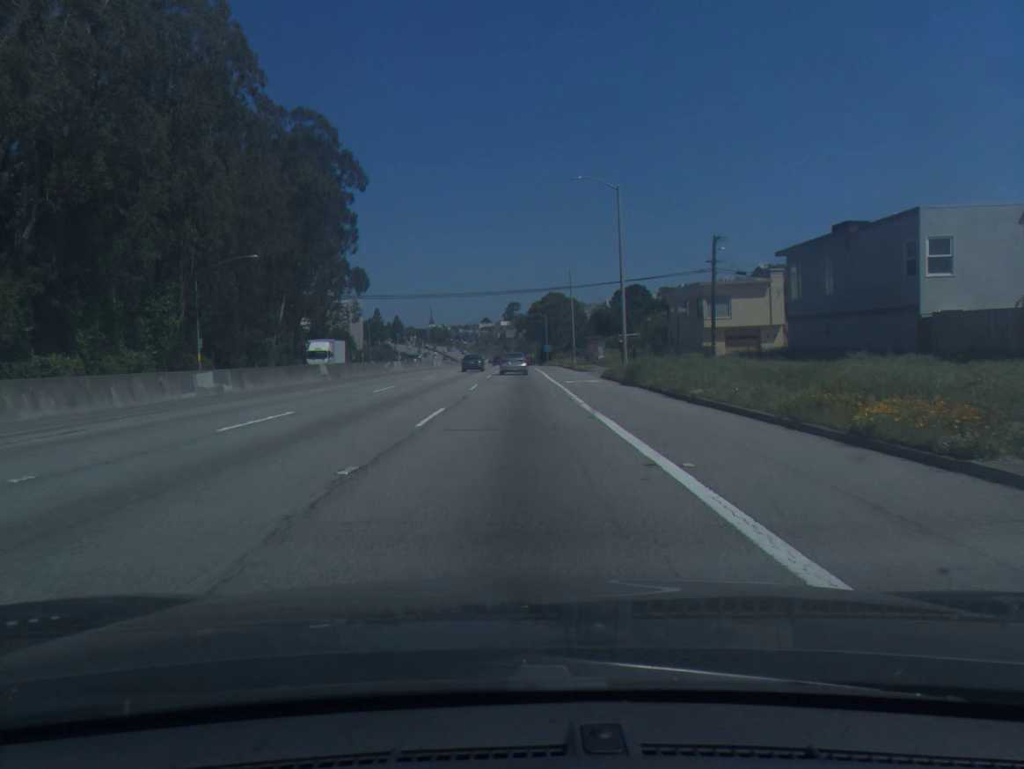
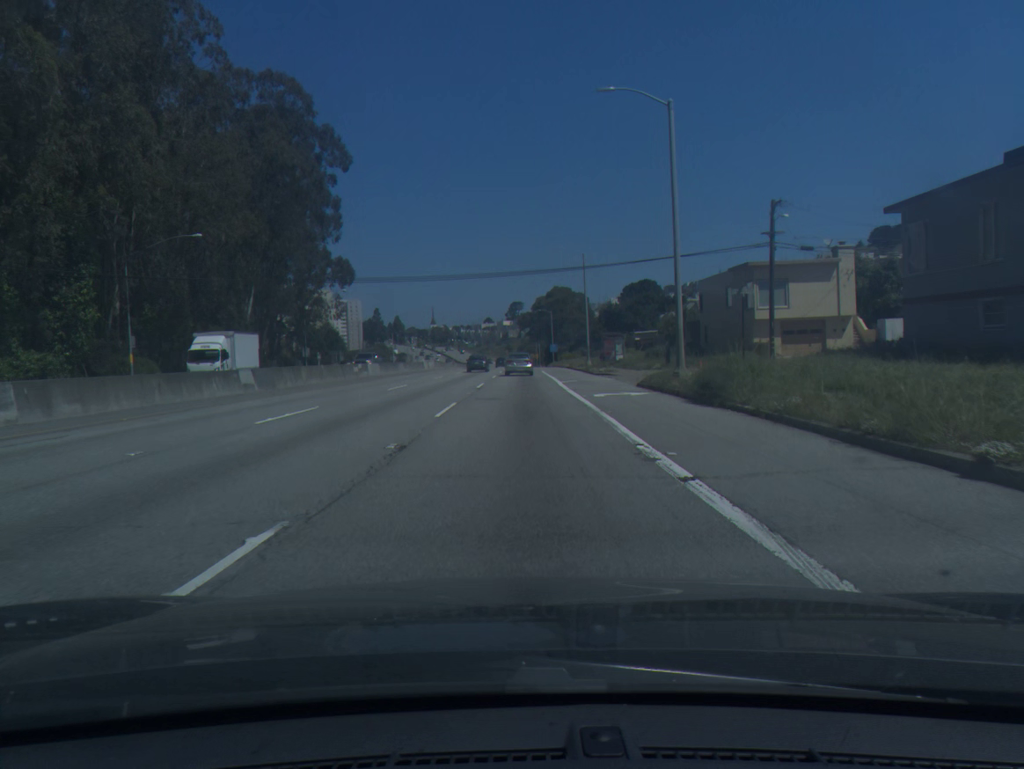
(0.0, +12.6) m; 0°
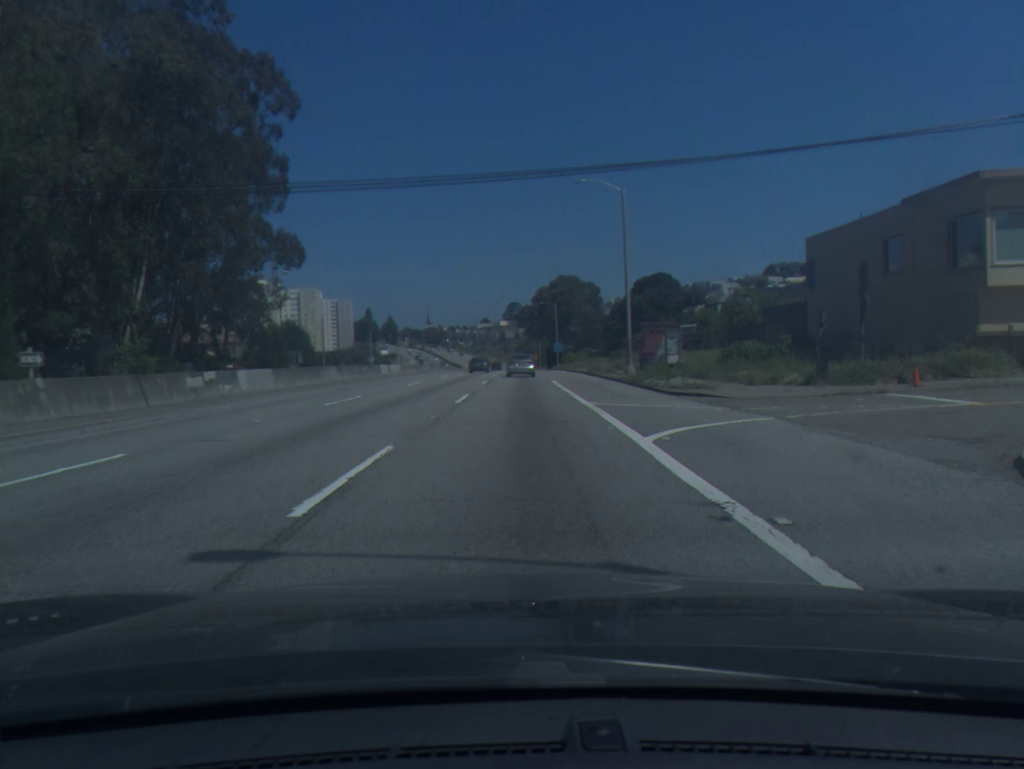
(0.0, +24.6) m; 0°
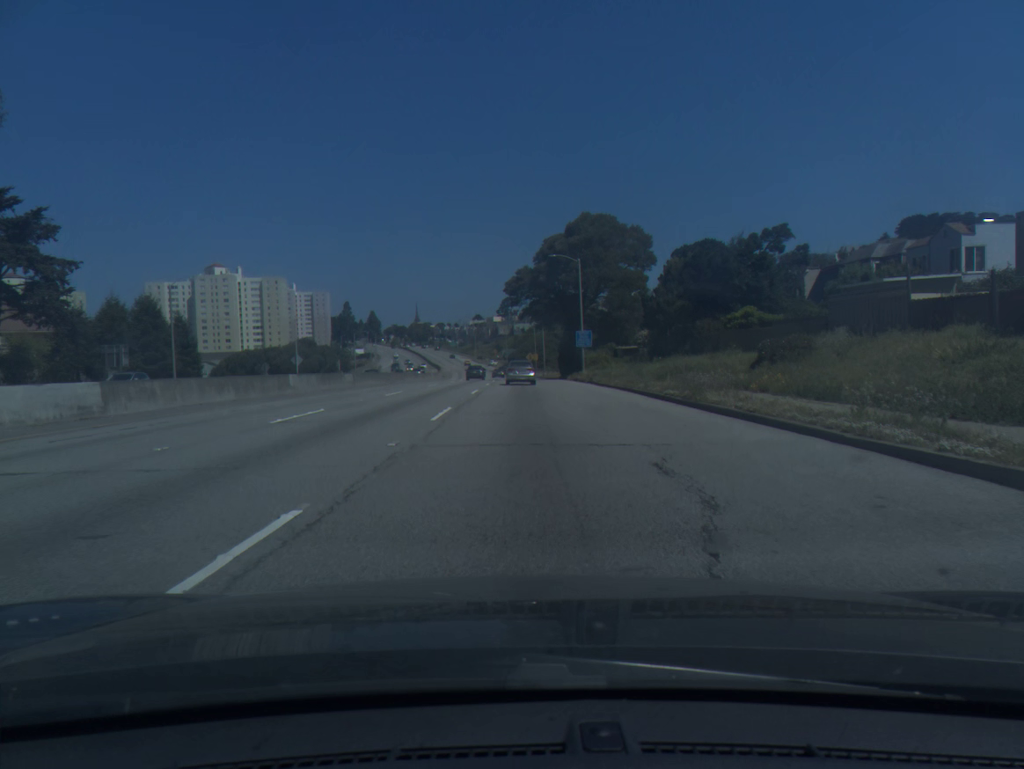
(0.0, +48.4) m; 0°
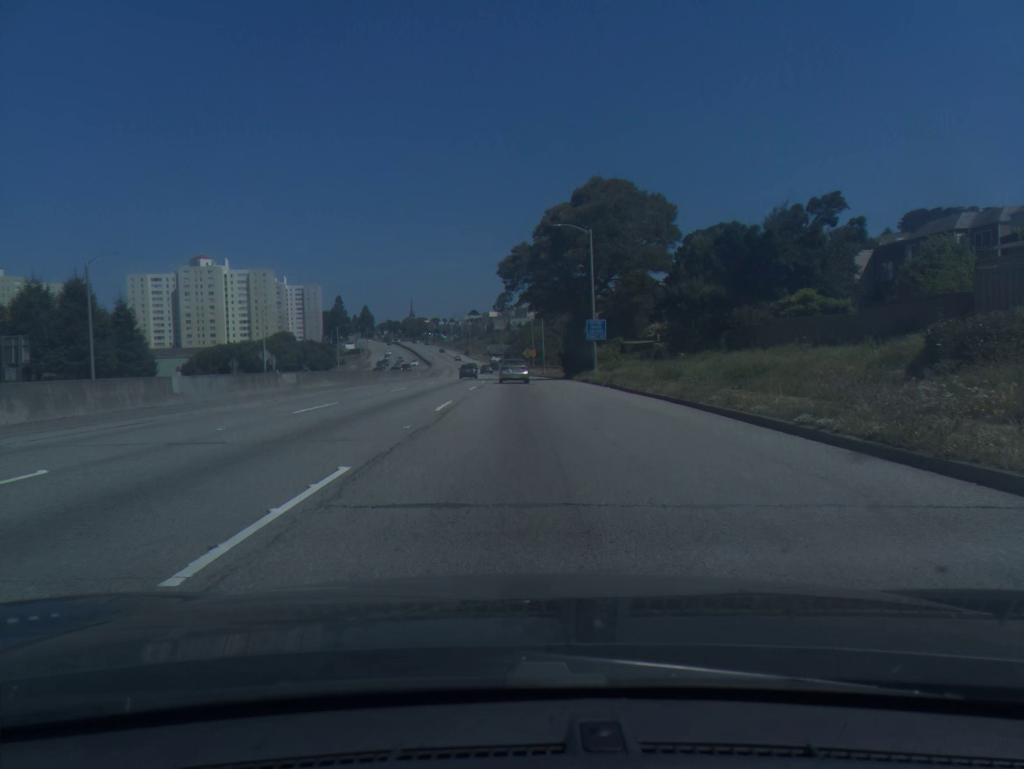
(0.0, +12.0) m; 0°
